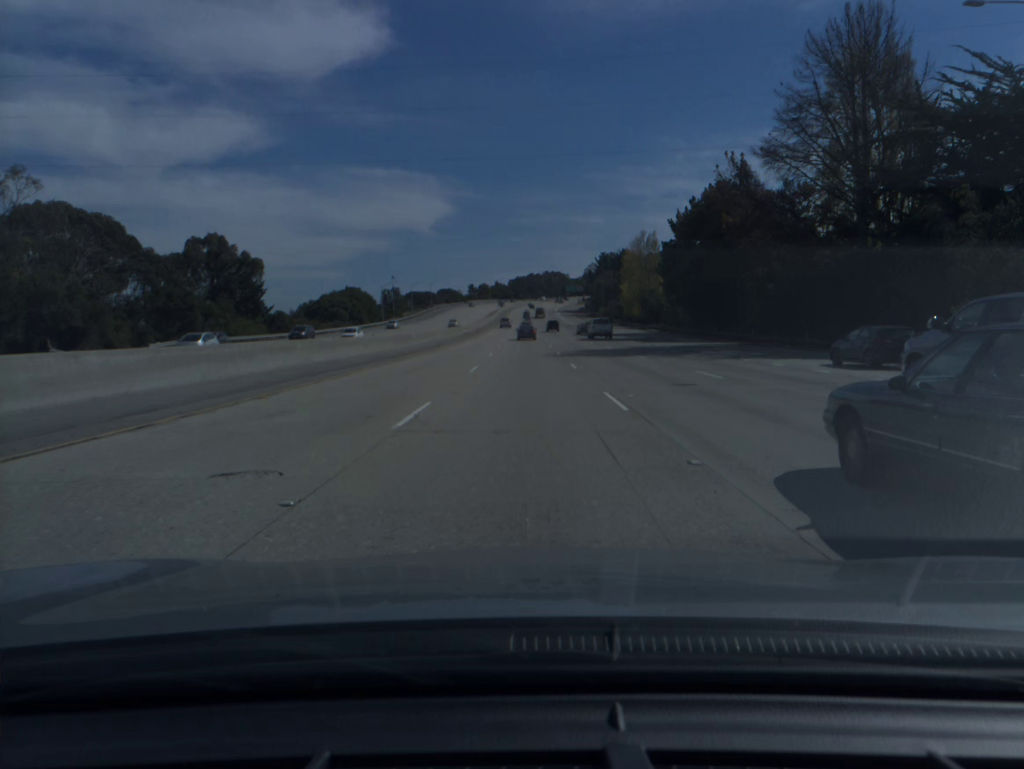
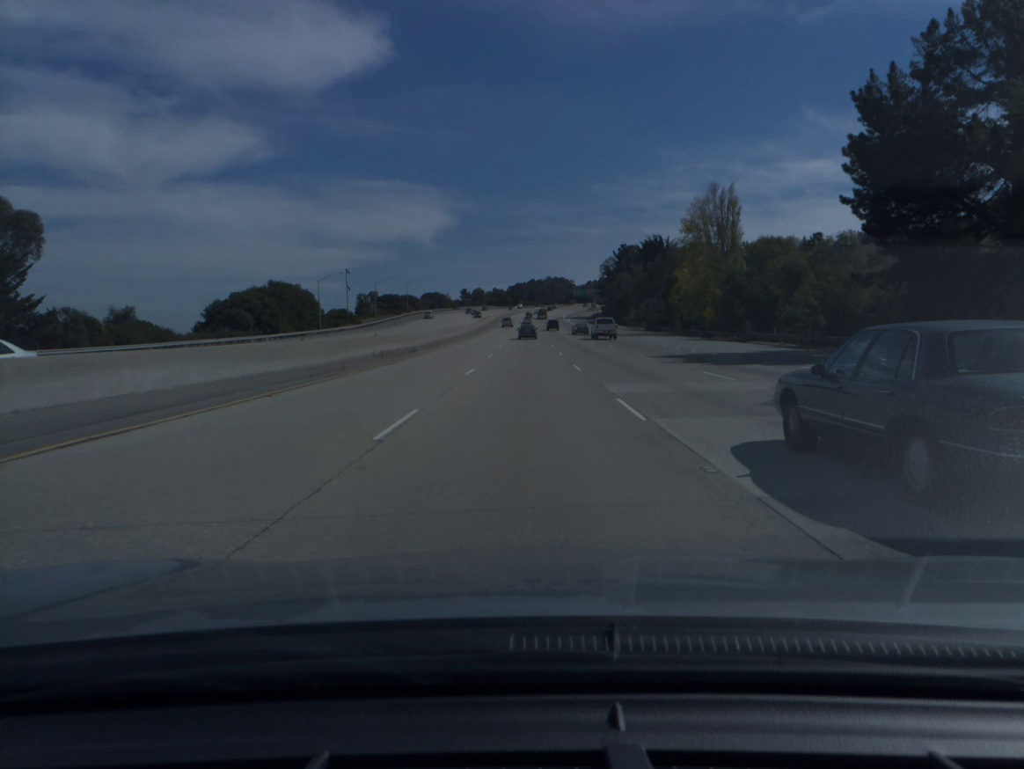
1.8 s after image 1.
(0.0, +57.9) m; 0°
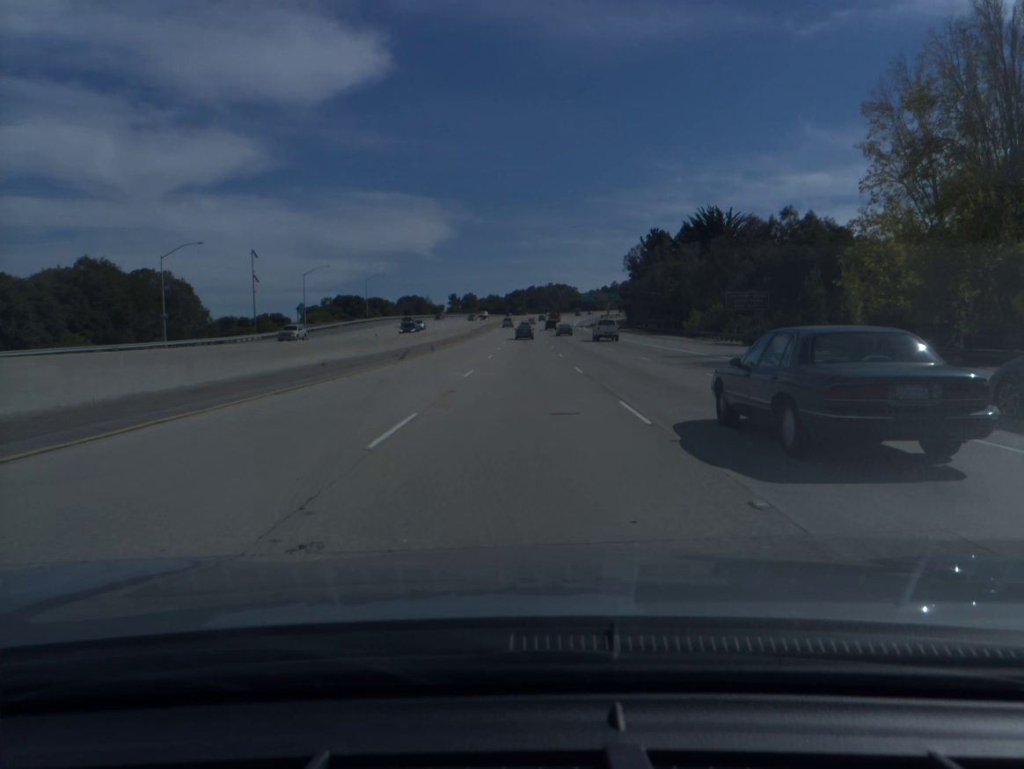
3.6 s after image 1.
(0.0, +57.8) m; 0°
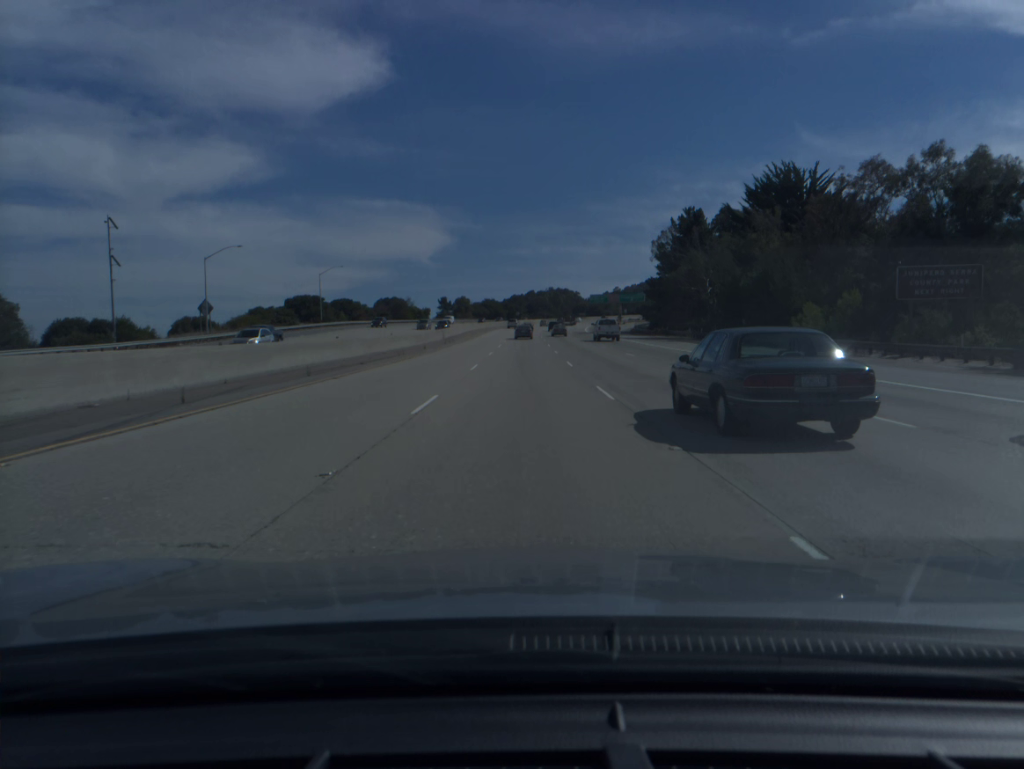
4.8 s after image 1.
(0.0, +38.5) m; 0°
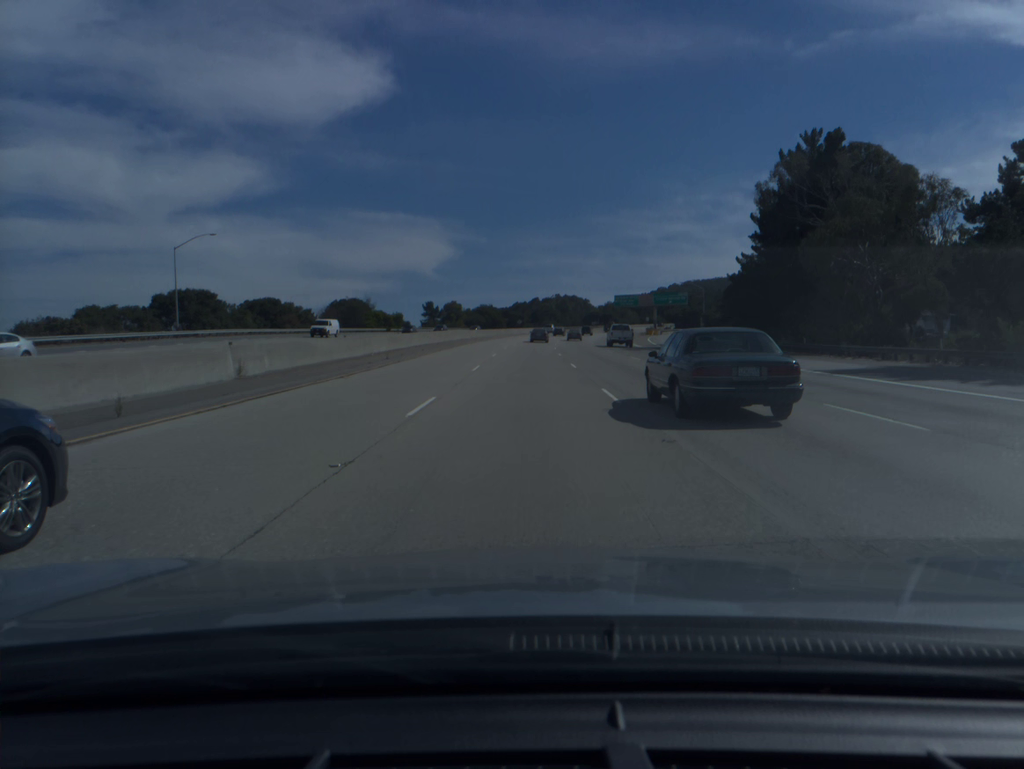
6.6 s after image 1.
(0.0, +57.6) m; 0°
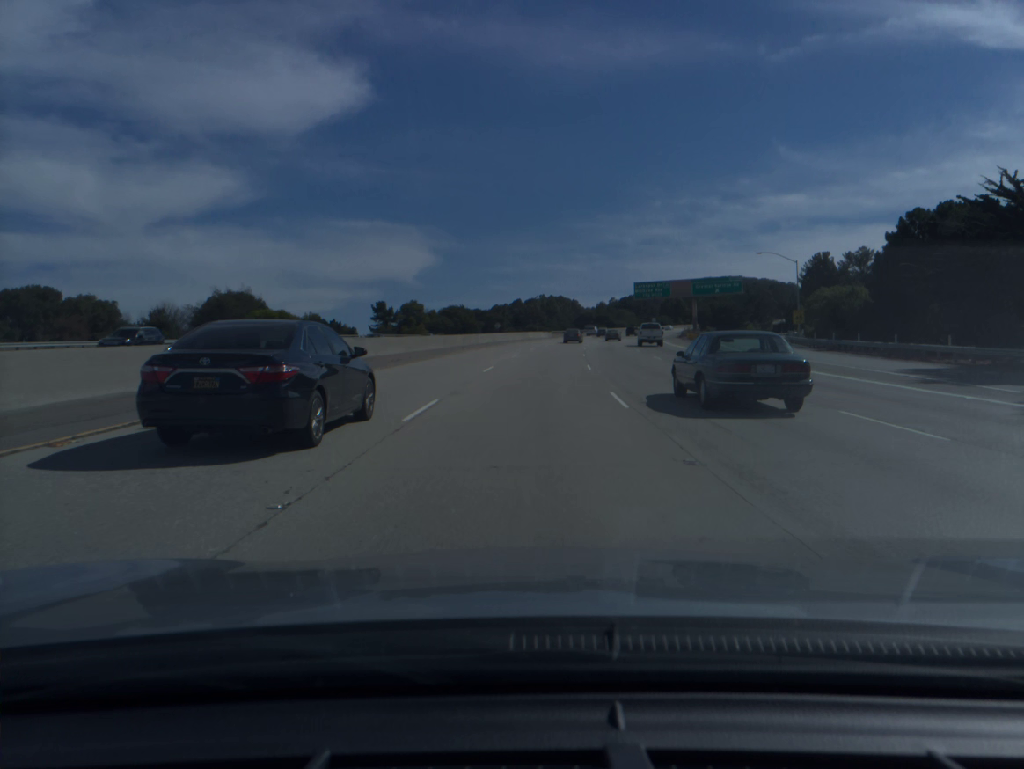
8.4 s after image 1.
(+0.3, +57.5) m; +1°
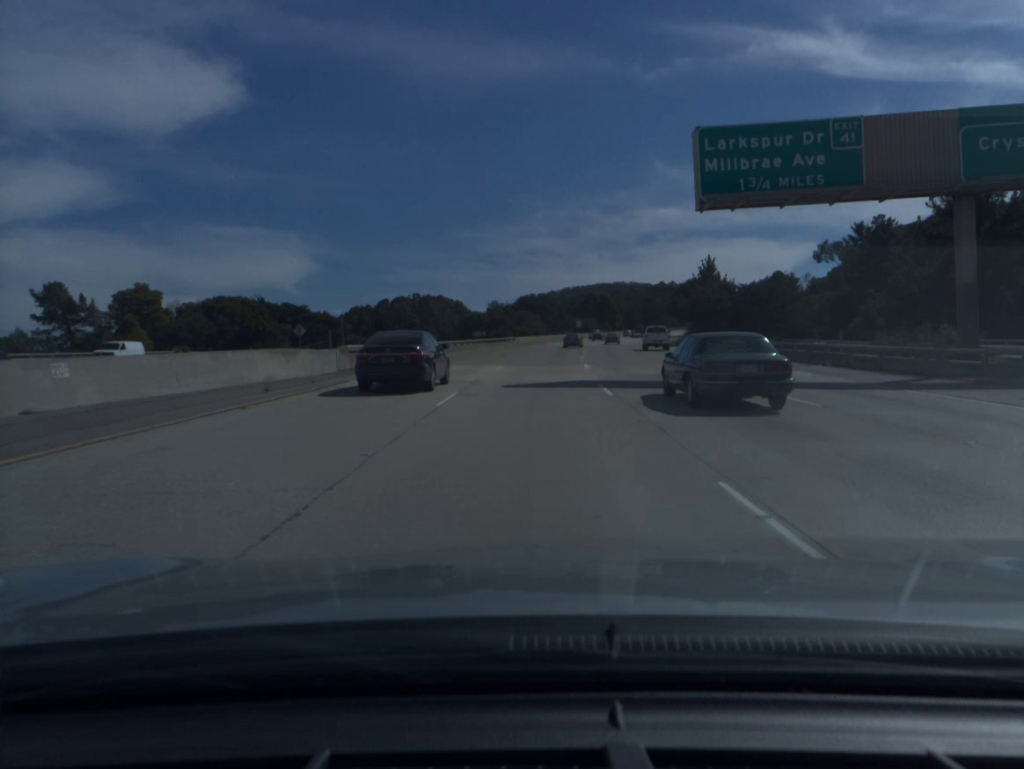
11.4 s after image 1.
(+6.6, +95.8) m; +8°
